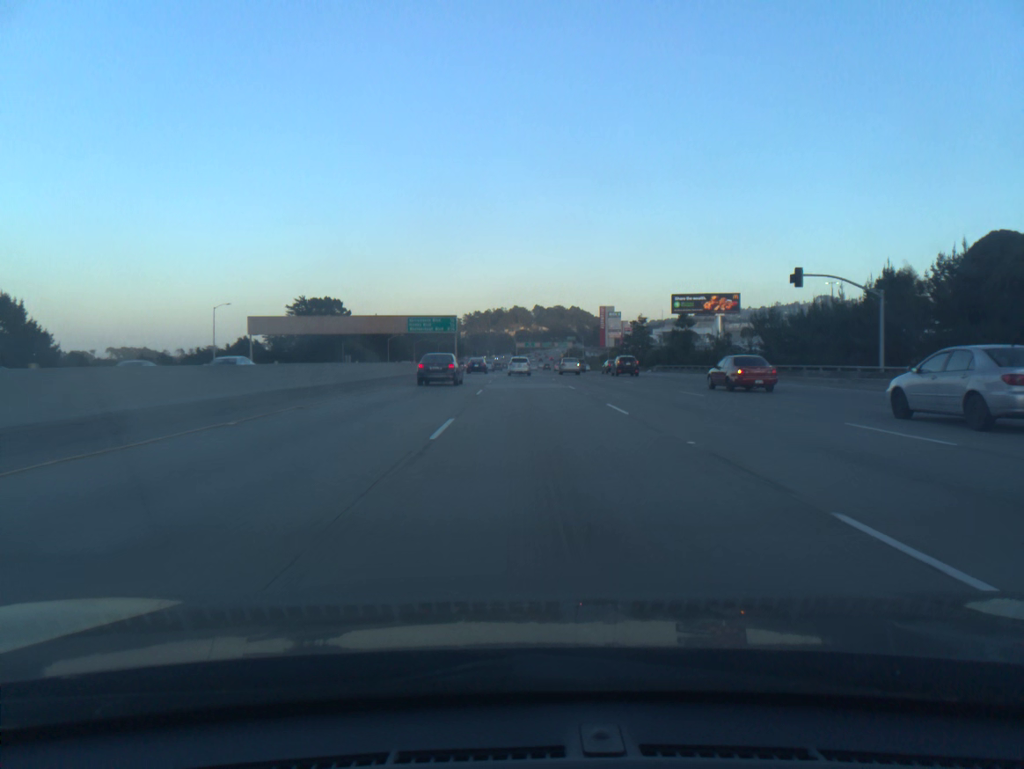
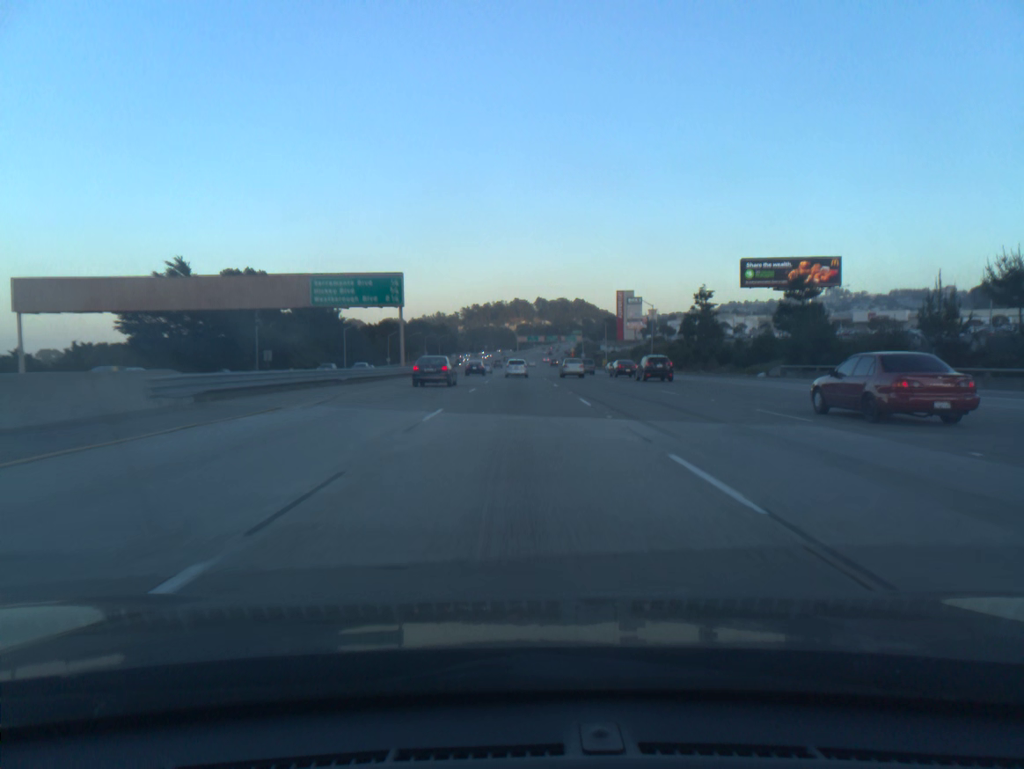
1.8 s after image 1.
(+0.1, +54.5) m; 0°
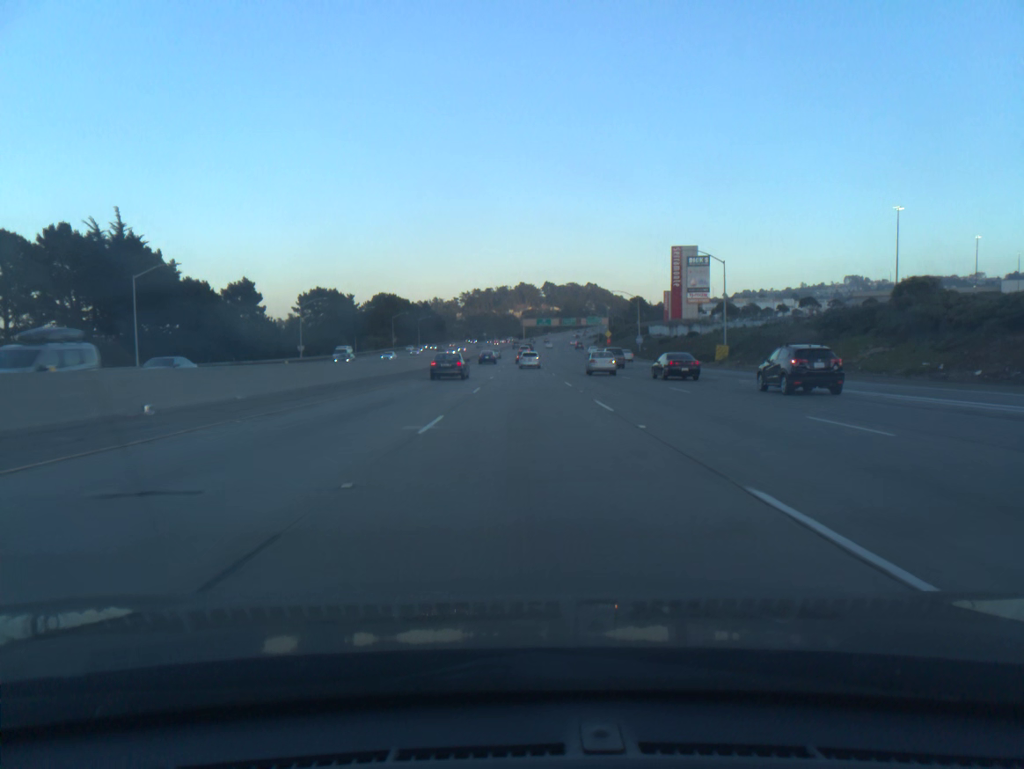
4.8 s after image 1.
(-0.6, +90.7) m; 0°
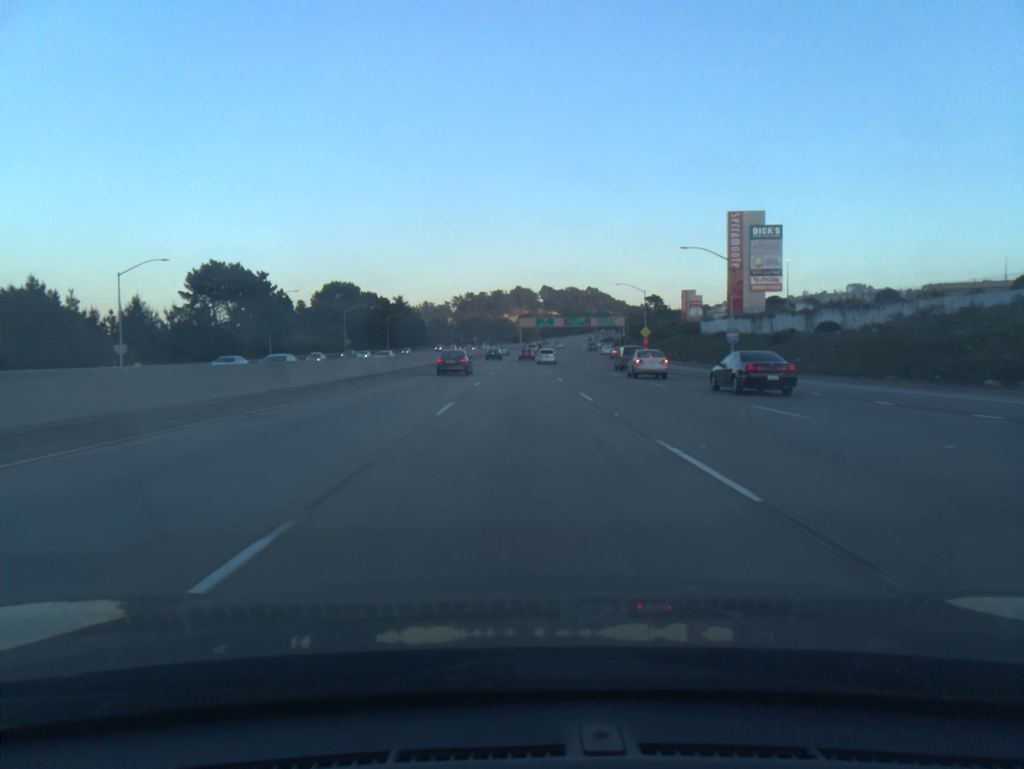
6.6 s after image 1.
(+0.1, +55.1) m; 0°
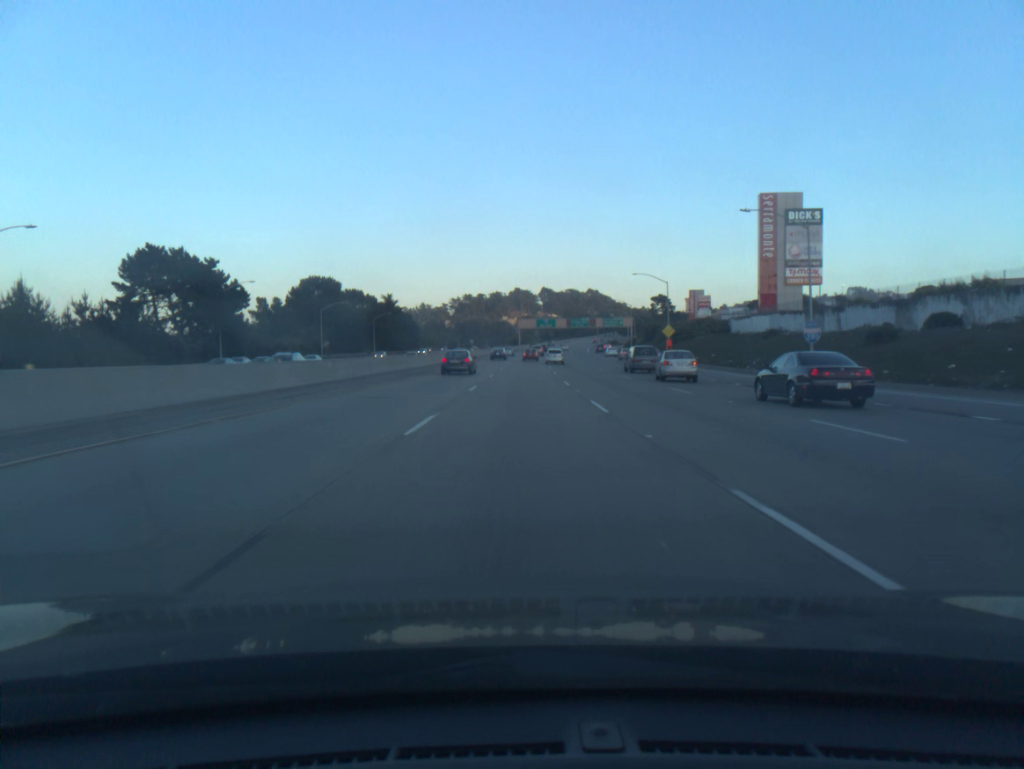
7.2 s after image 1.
(0.0, +18.5) m; 0°
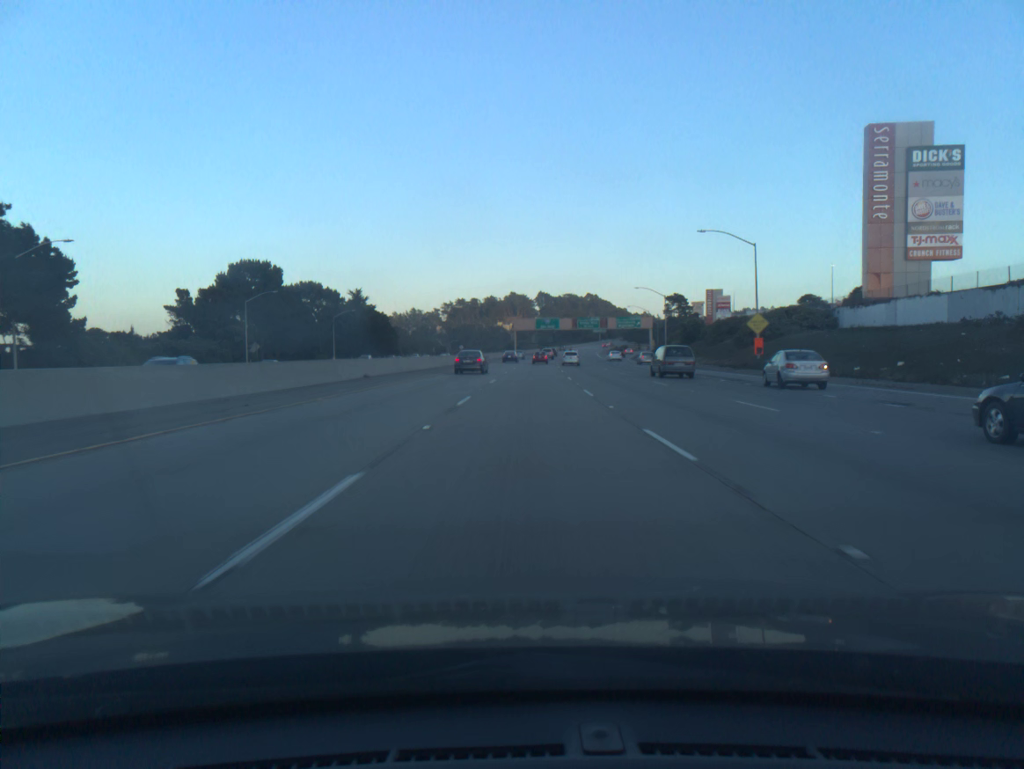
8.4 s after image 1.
(+0.1, +37.3) m; 0°
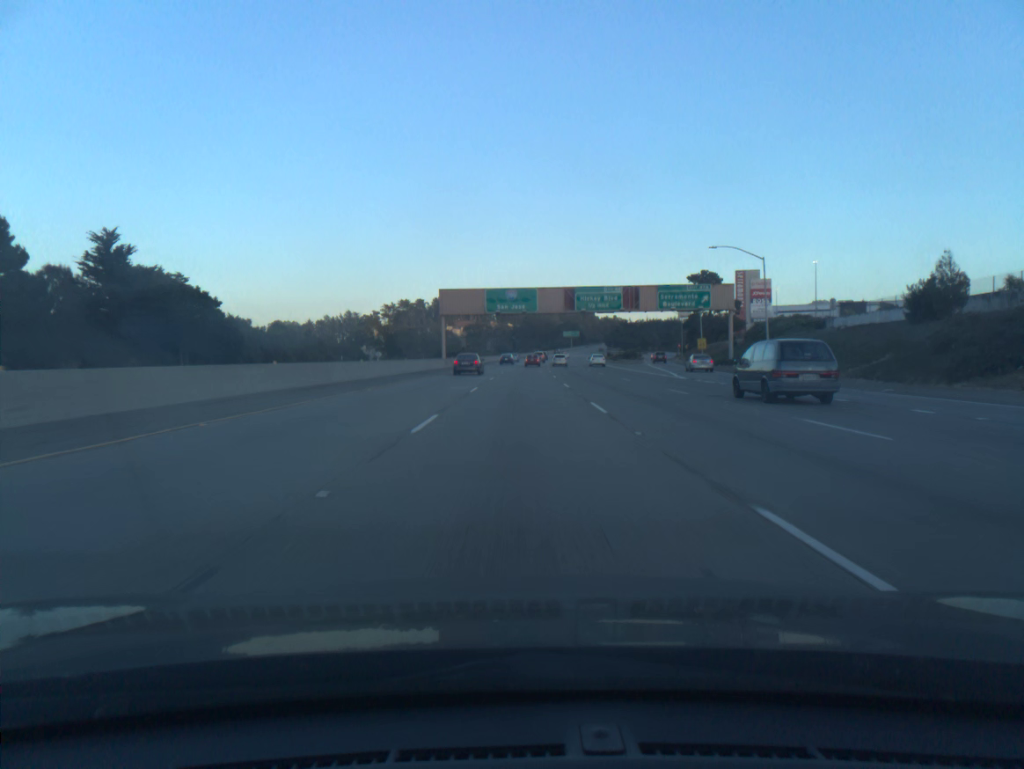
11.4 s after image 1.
(+2.7, +94.2) m; +3°
